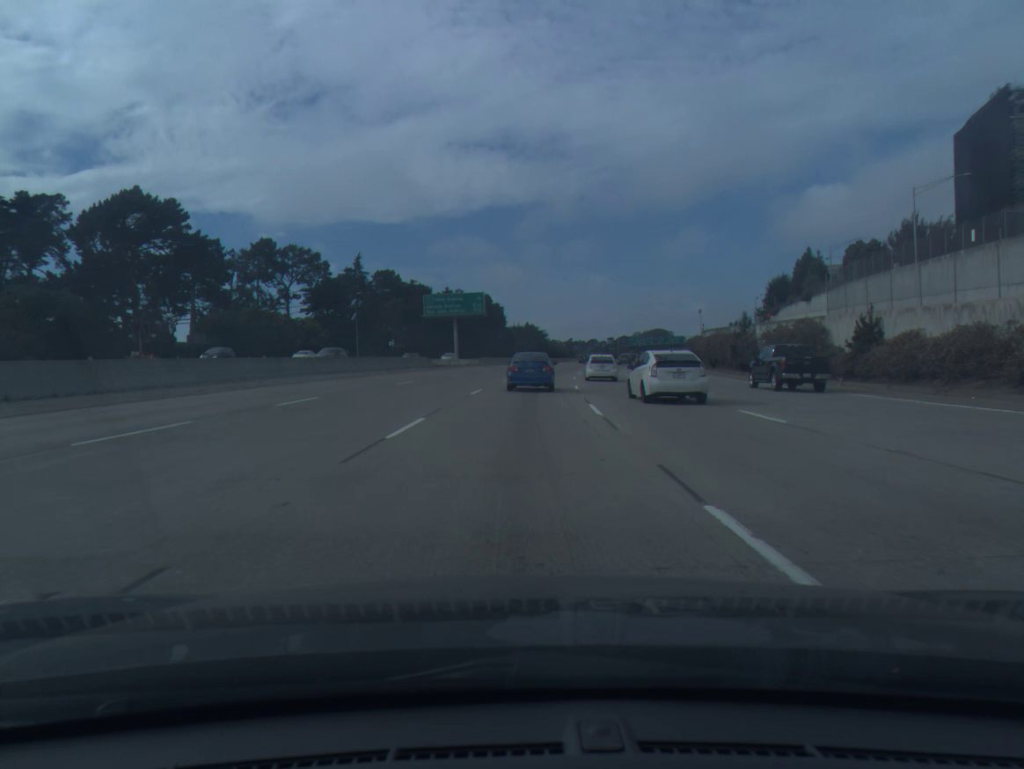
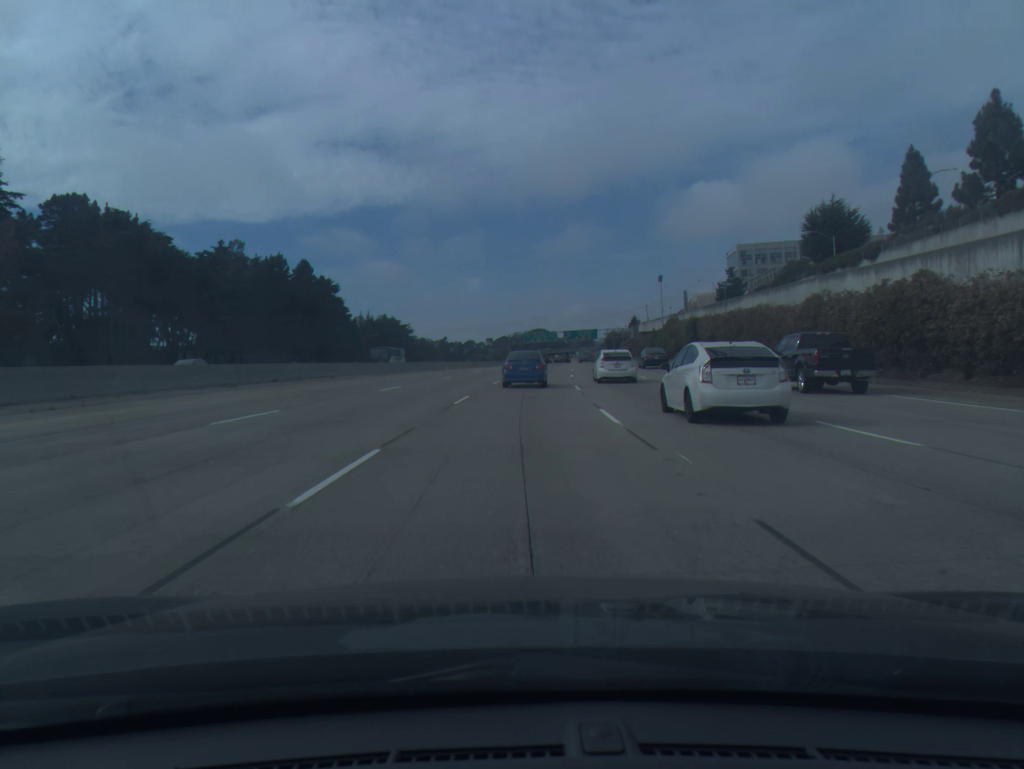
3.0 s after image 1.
(+6.7, +90.5) m; +9°
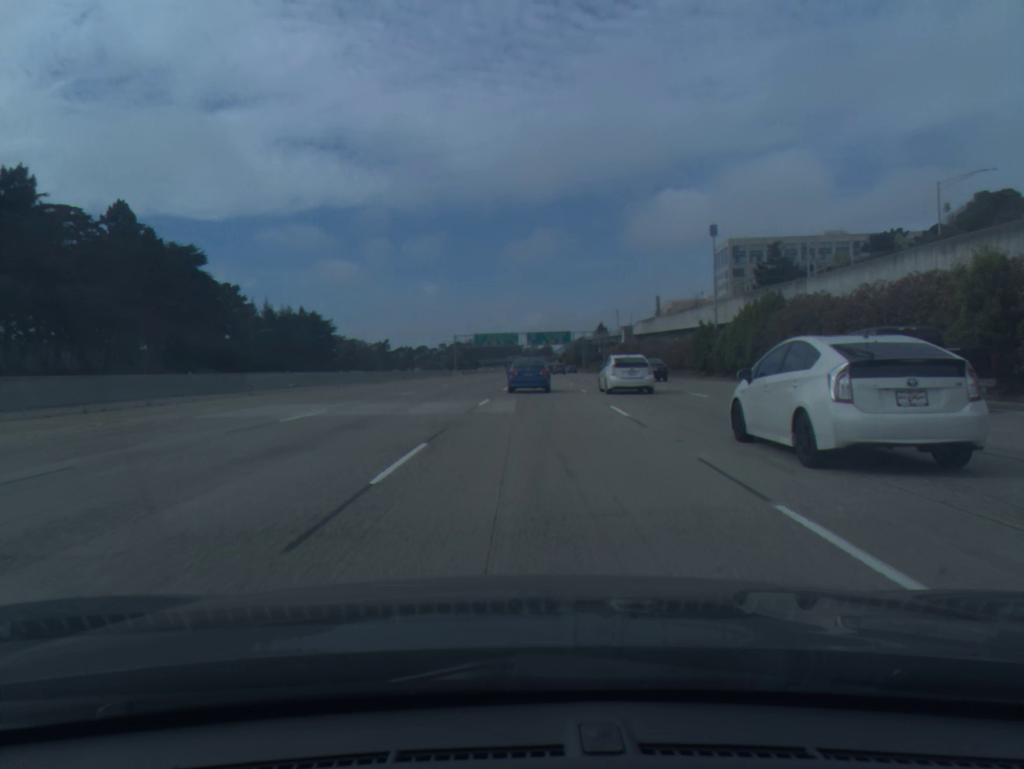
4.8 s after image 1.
(+1.7, +55.6) m; +3°
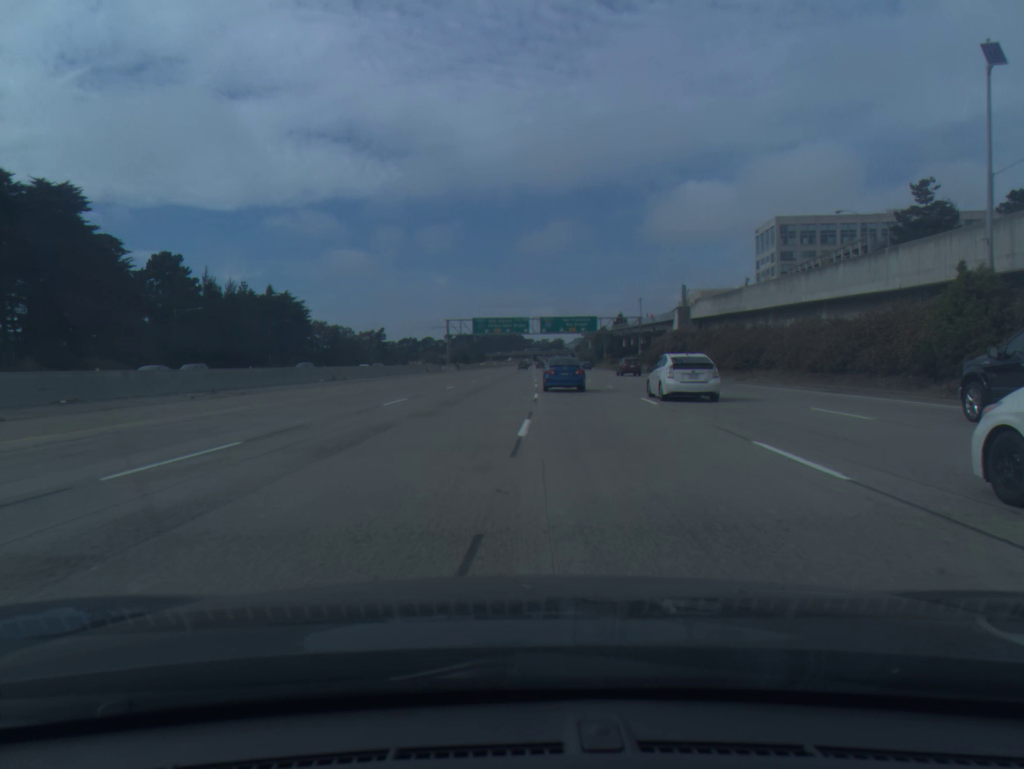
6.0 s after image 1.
(-0.1, +37.9) m; -1°
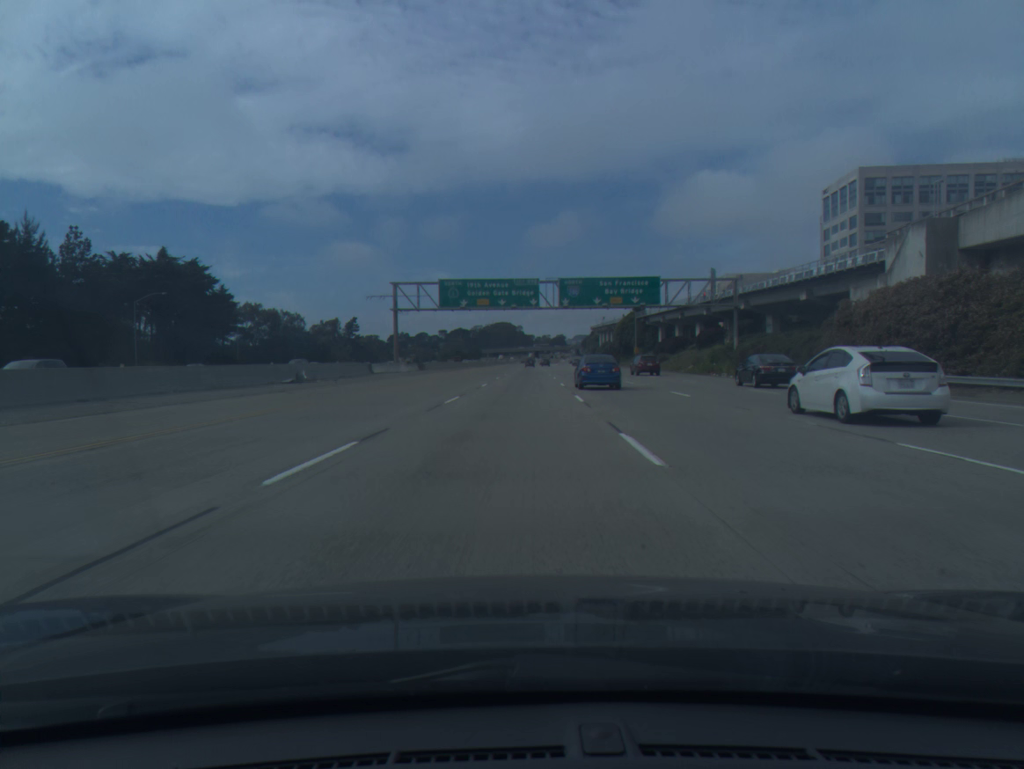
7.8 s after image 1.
(-0.2, +58.9) m; 0°
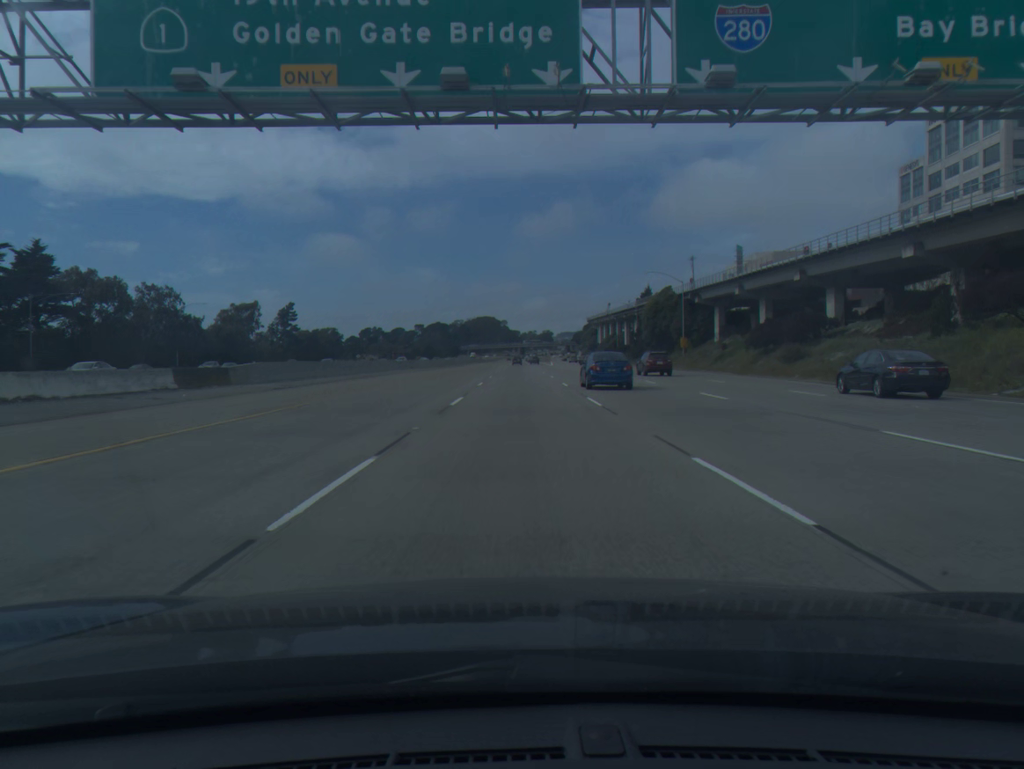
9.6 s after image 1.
(+0.5, +60.3) m; +1°
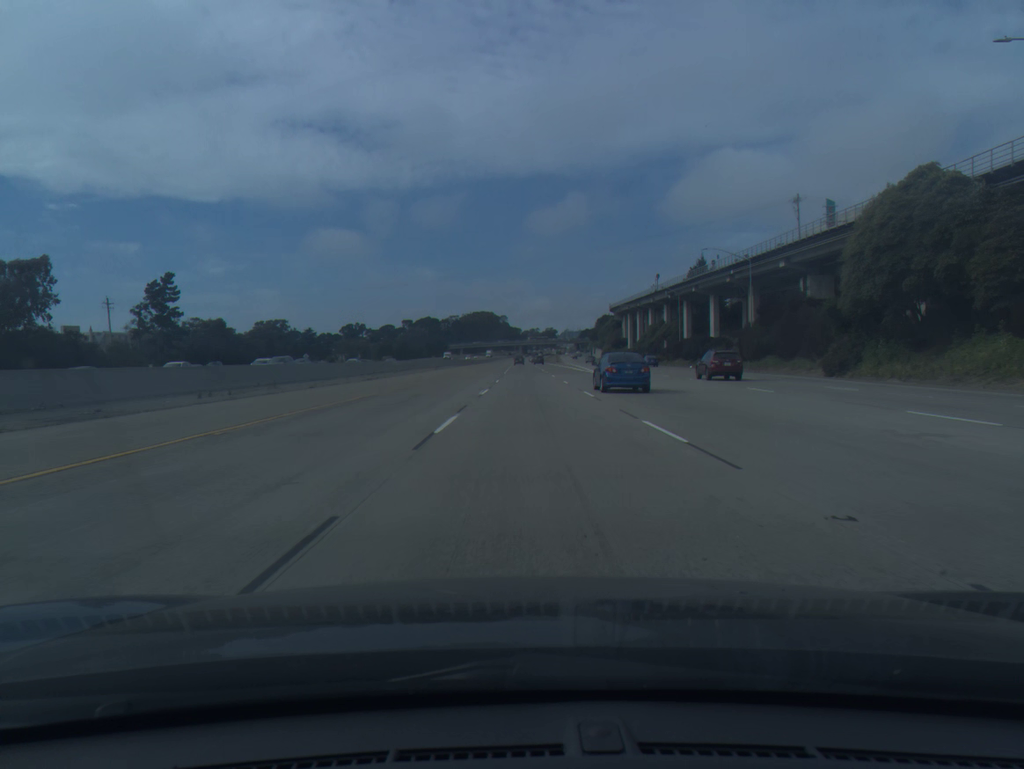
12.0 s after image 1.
(-0.3, +79.9) m; 0°
